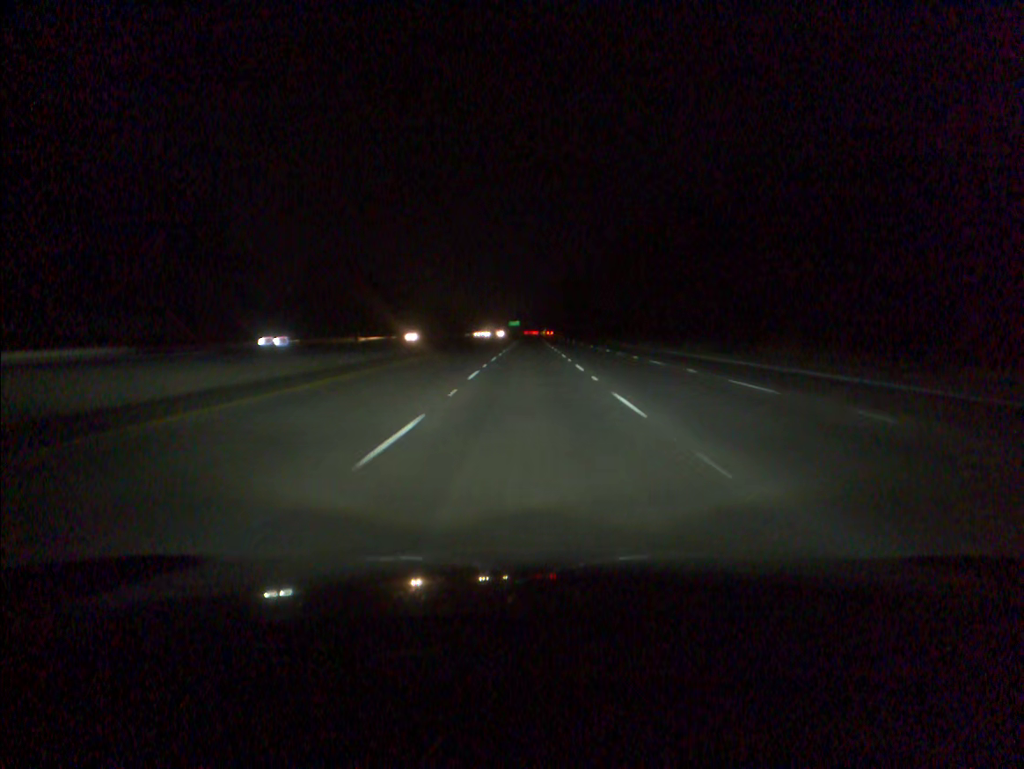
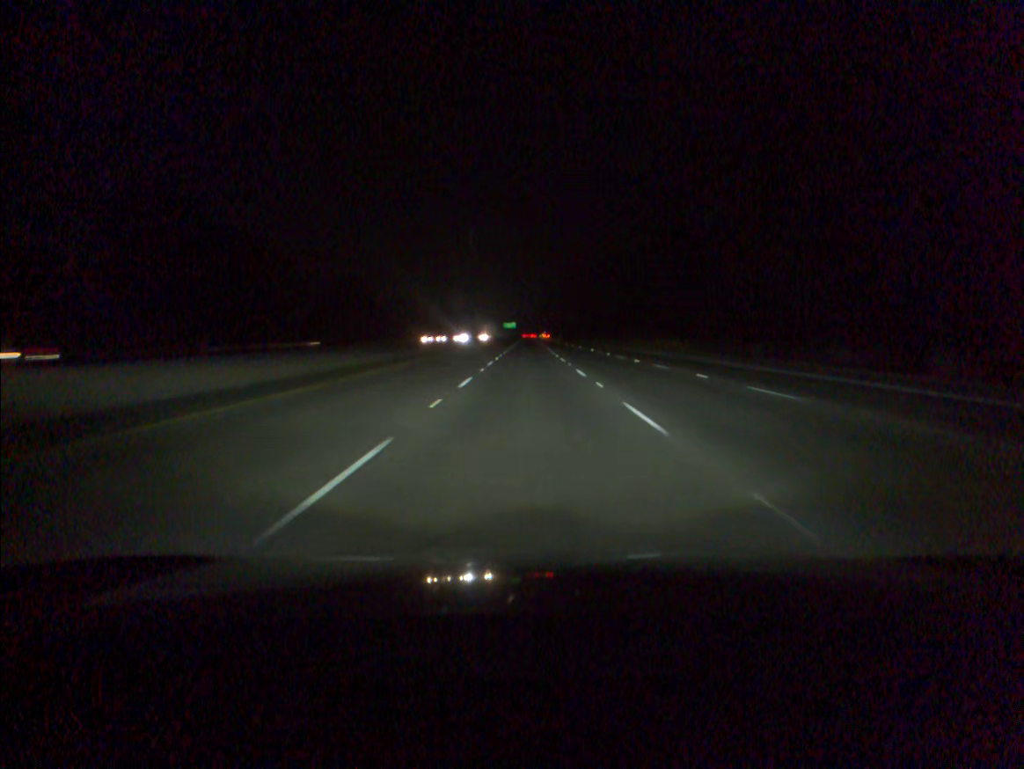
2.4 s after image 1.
(+0.1, +75.0) m; 0°
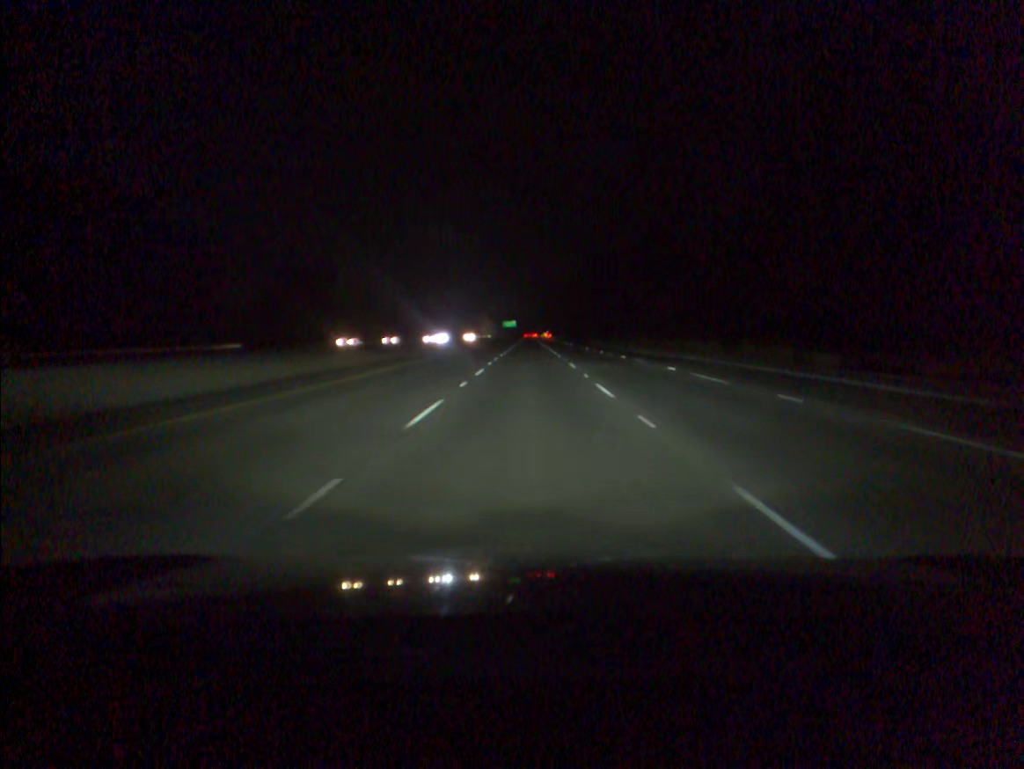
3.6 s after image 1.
(0.0, +37.5) m; 0°
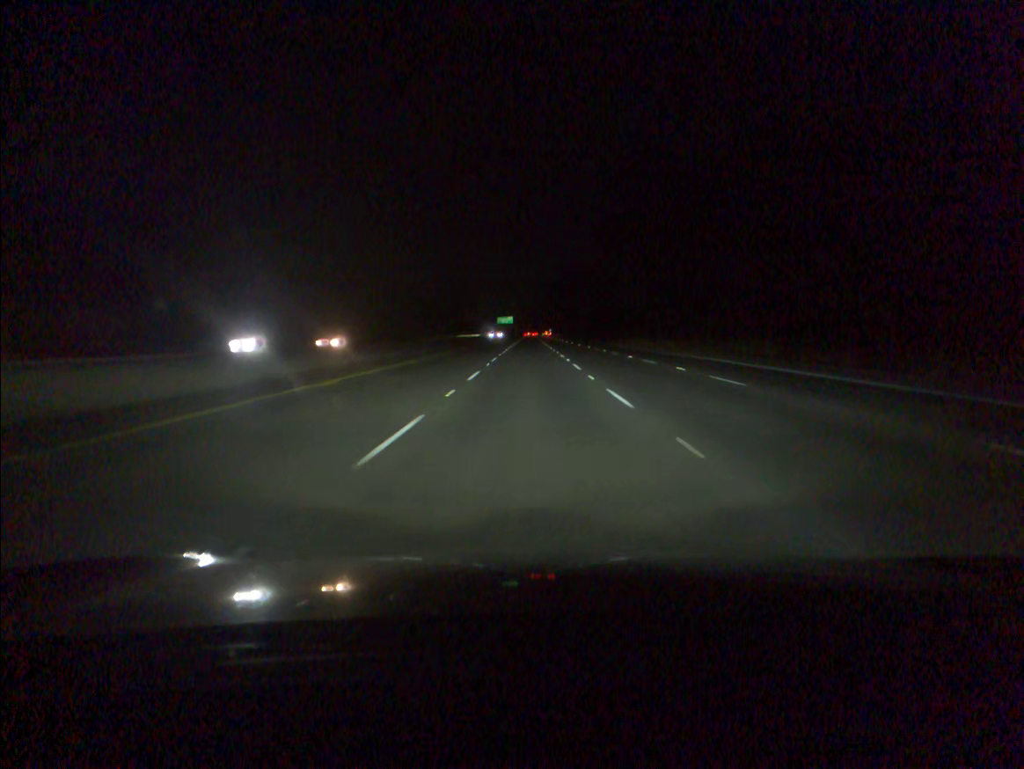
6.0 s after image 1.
(0.0, +75.5) m; 0°
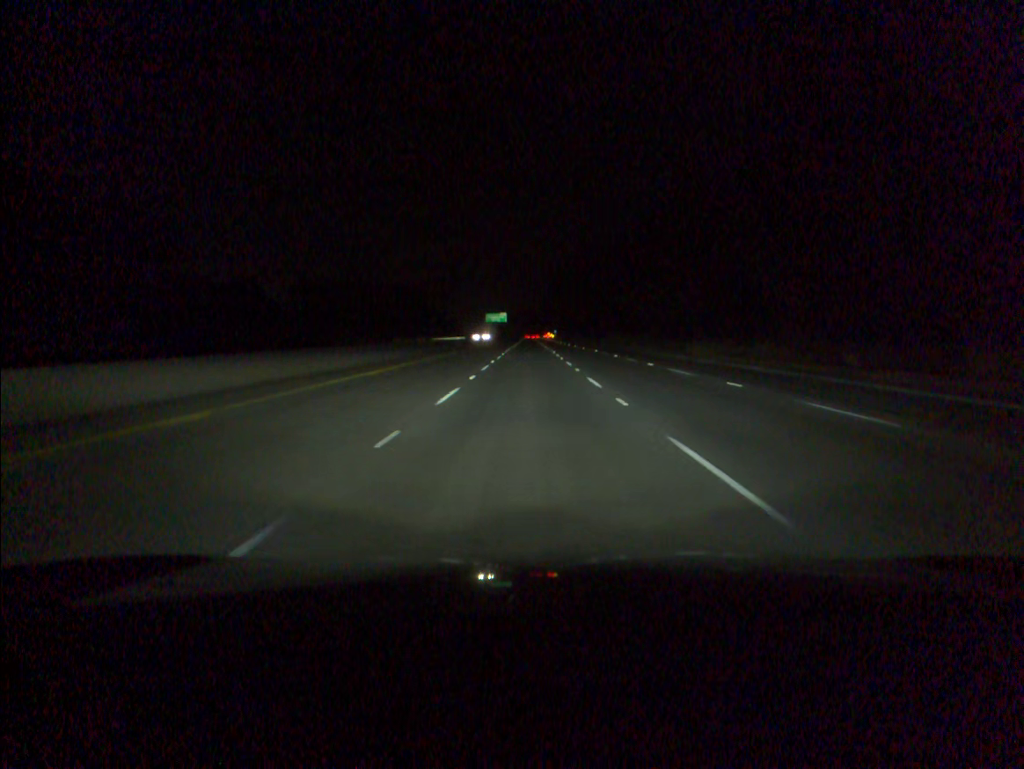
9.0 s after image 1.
(-0.1, +95.7) m; 0°
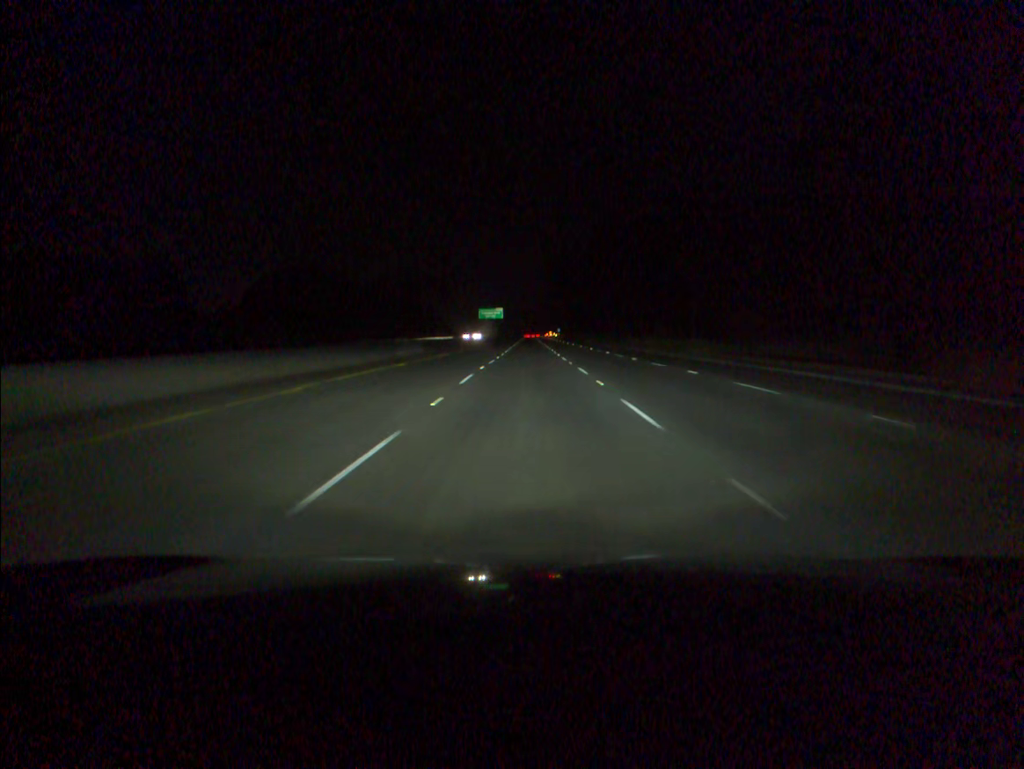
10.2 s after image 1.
(0.0, +38.4) m; 0°
